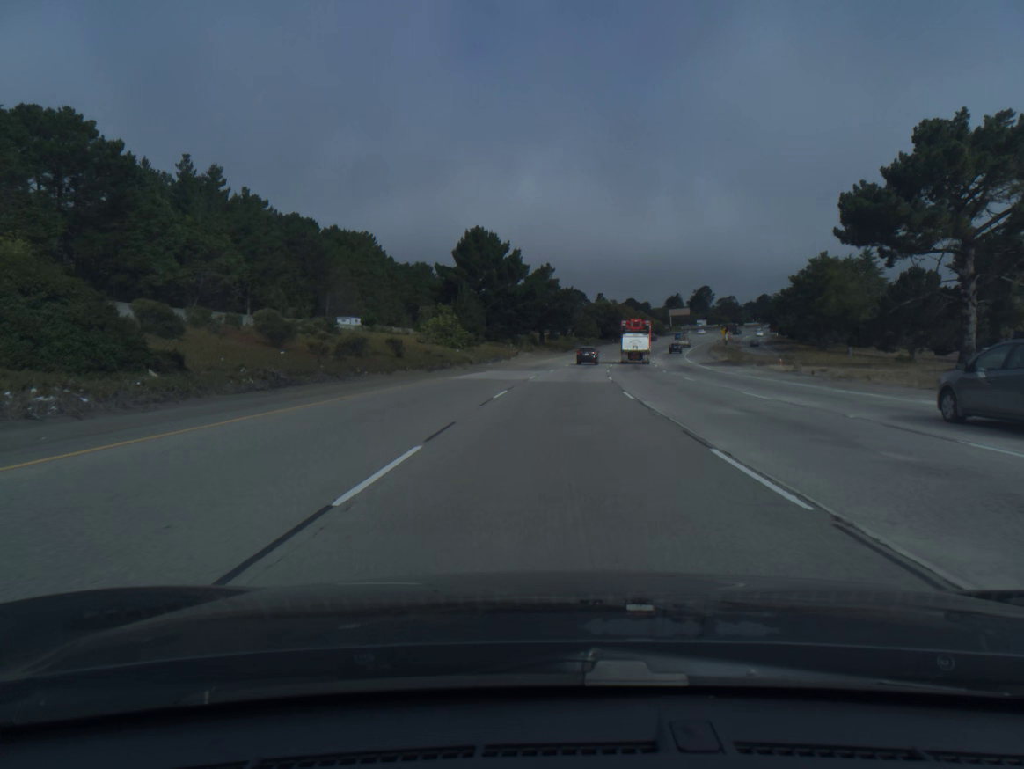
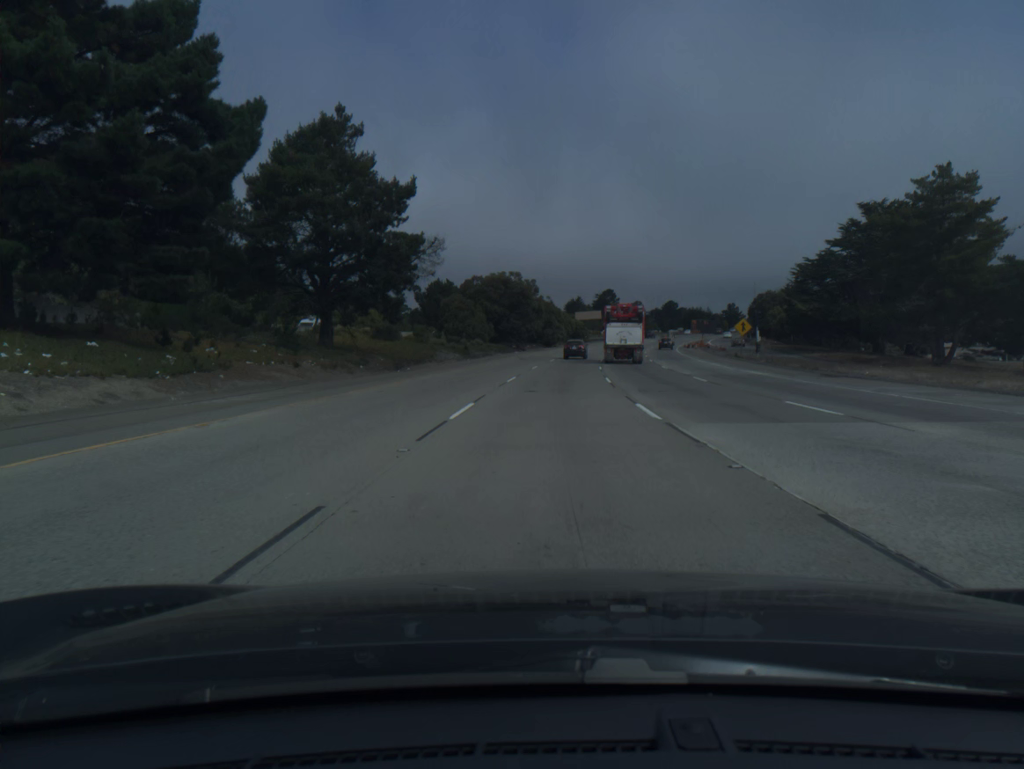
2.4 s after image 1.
(+5.5, +79.5) m; +8°
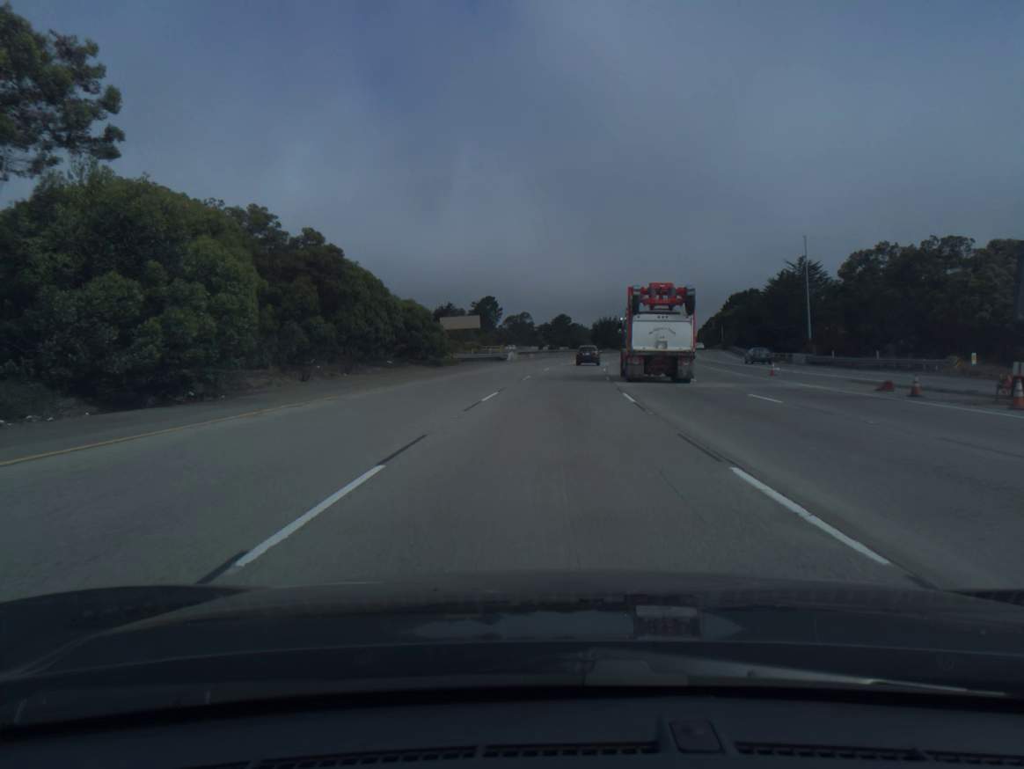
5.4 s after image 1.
(+7.2, +96.7) m; +9°
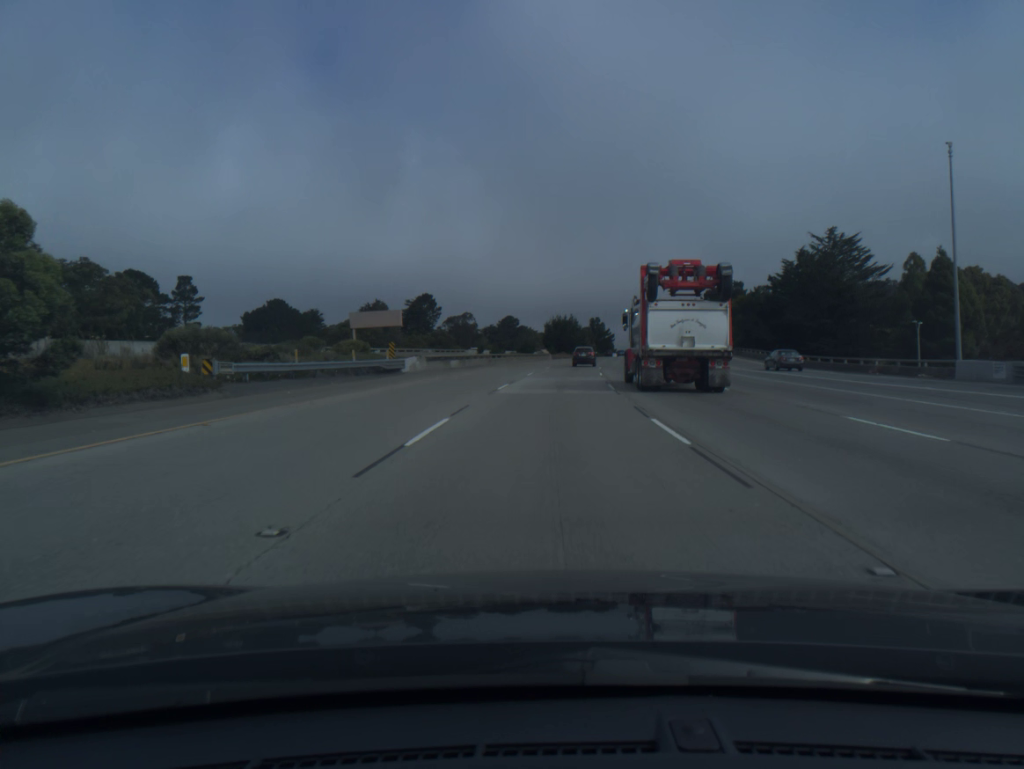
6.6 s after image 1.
(+1.3, +37.9) m; +4°
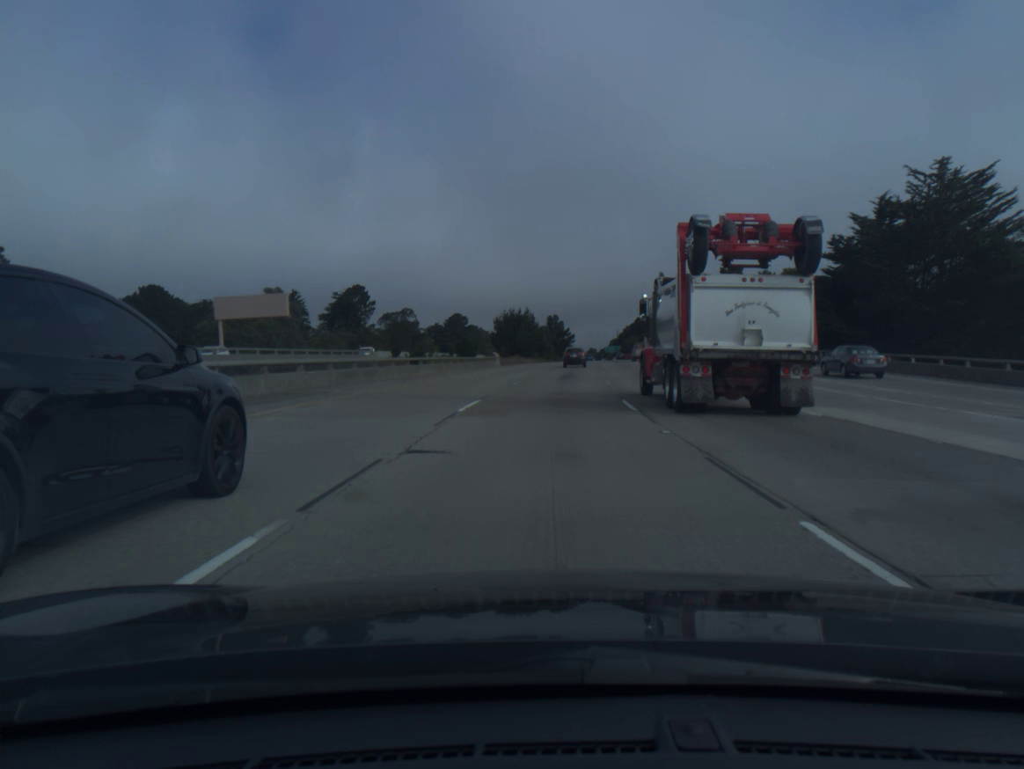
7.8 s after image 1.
(+1.1, +37.8) m; +3°
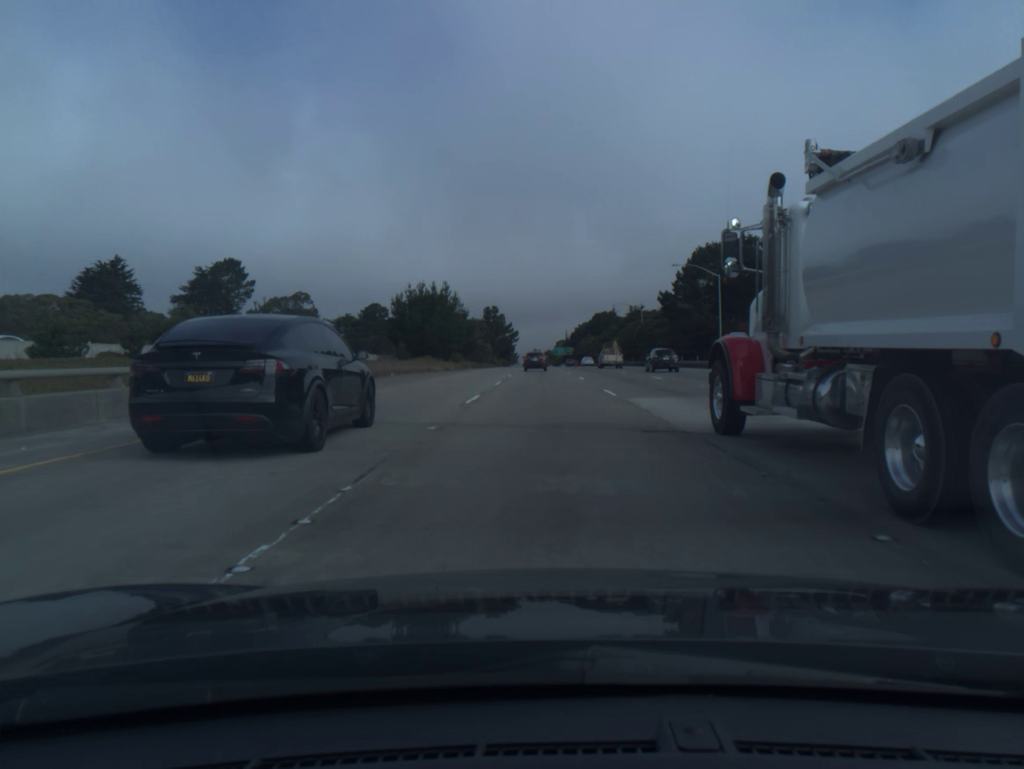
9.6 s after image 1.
(+2.2, +56.8) m; +4°
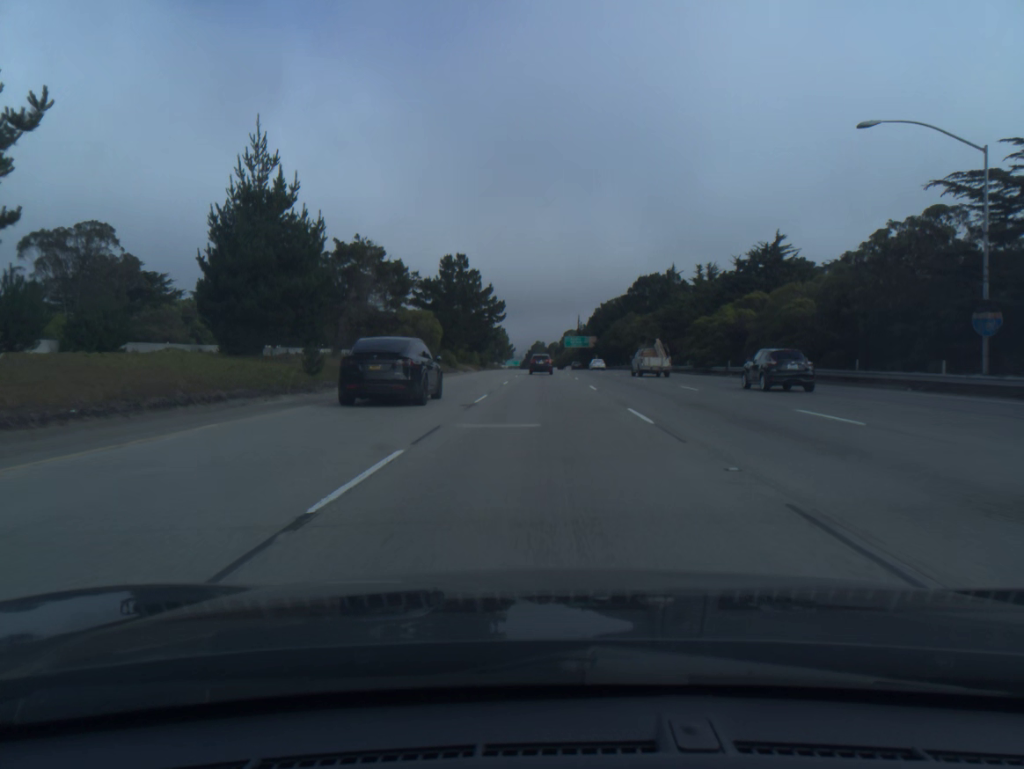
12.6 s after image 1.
(0.0, +95.3) m; 0°
